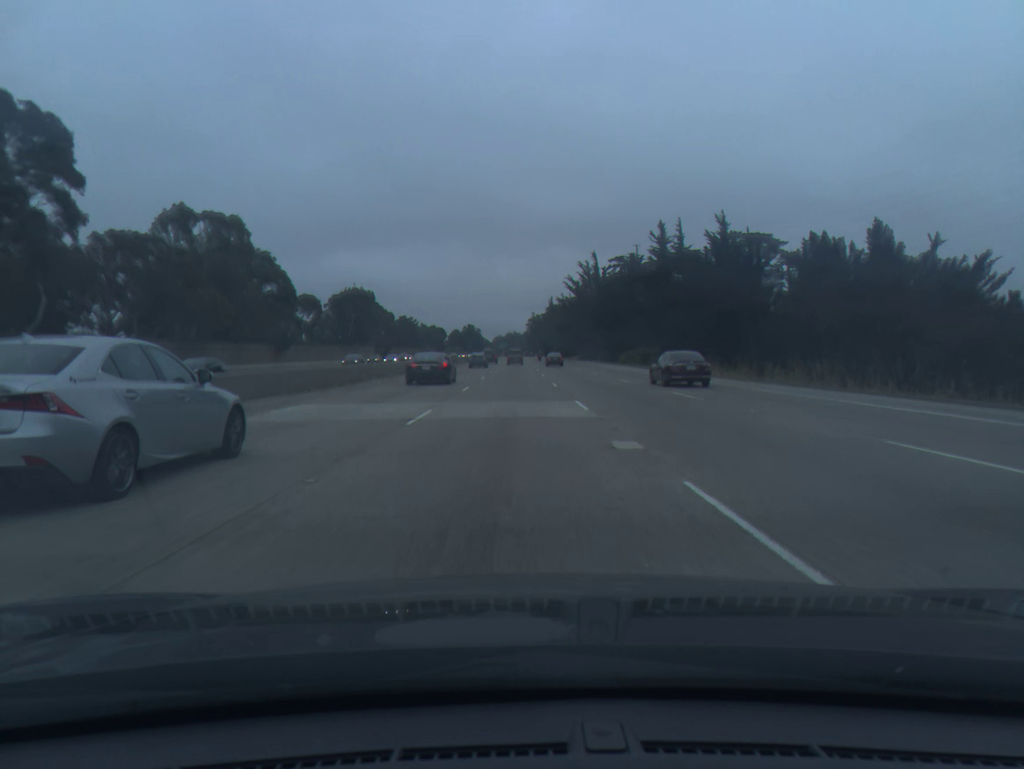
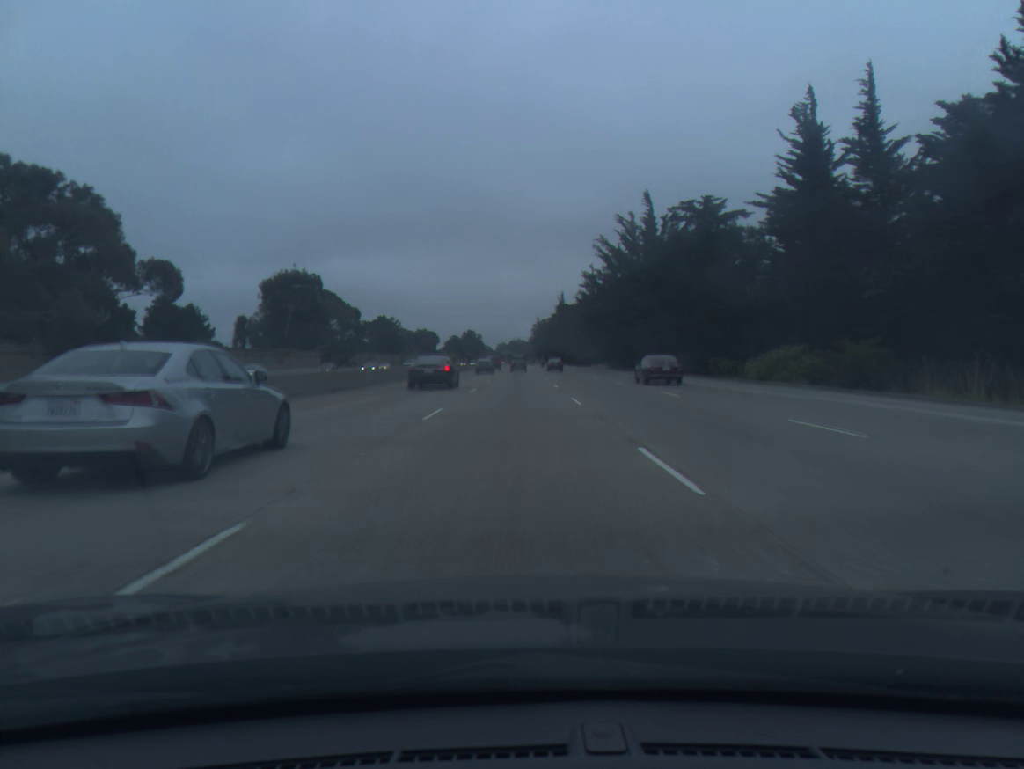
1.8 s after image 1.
(-0.2, +55.3) m; 0°
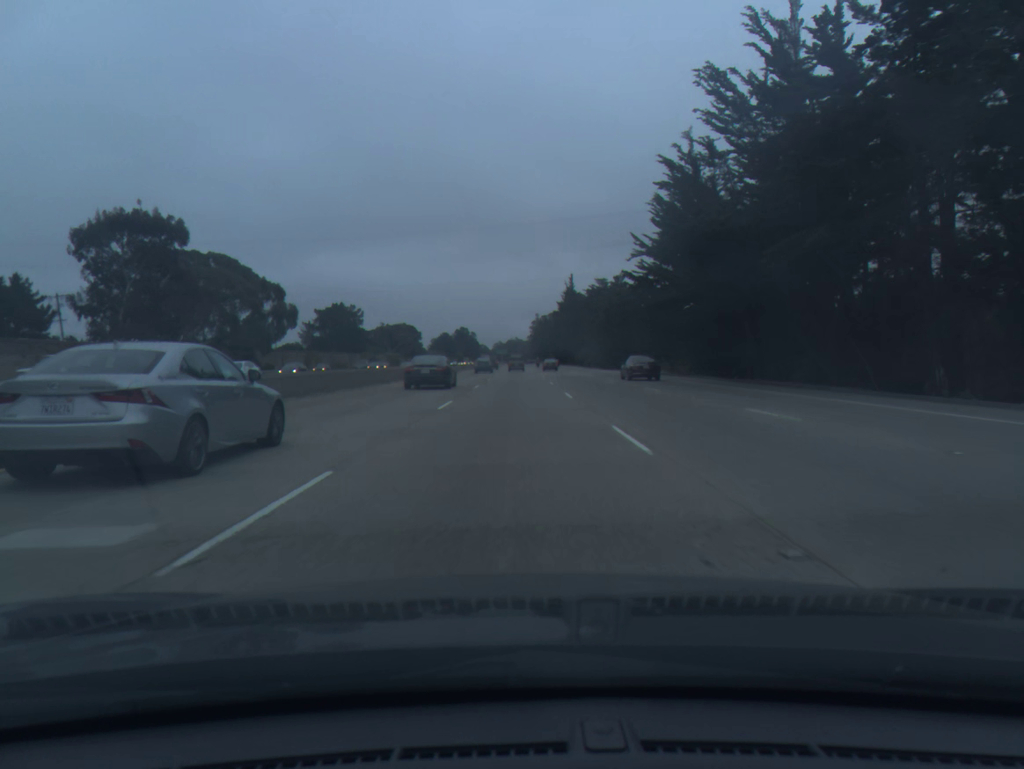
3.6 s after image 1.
(0.0, +55.4) m; 0°
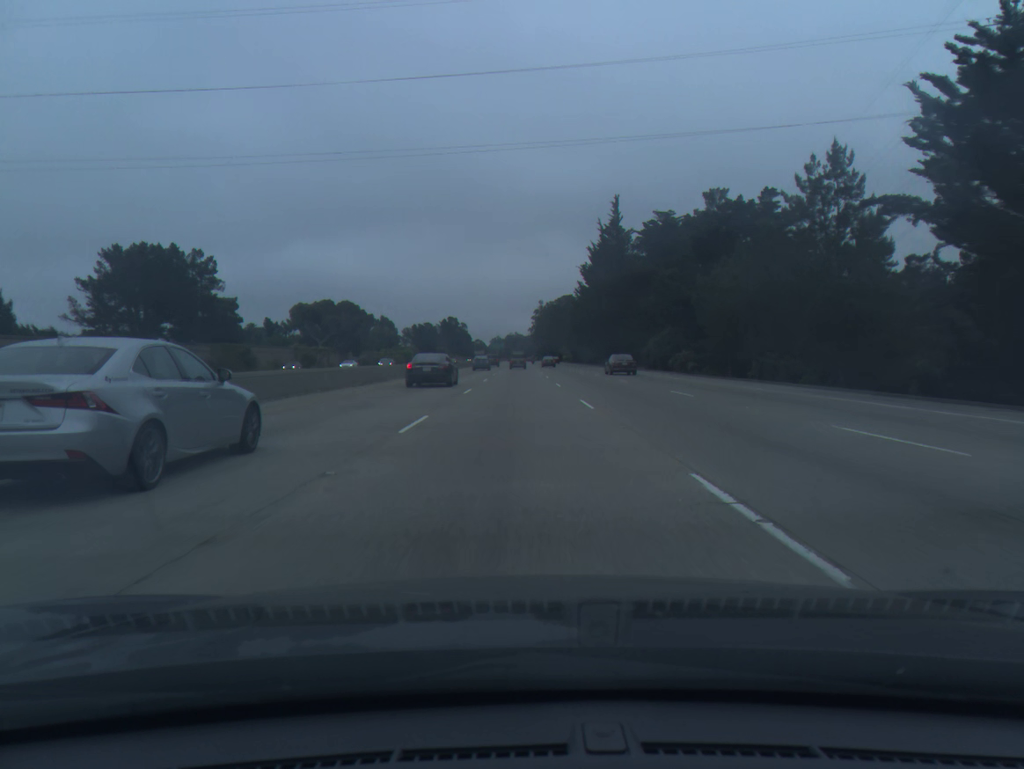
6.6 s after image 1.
(0.0, +93.0) m; 0°
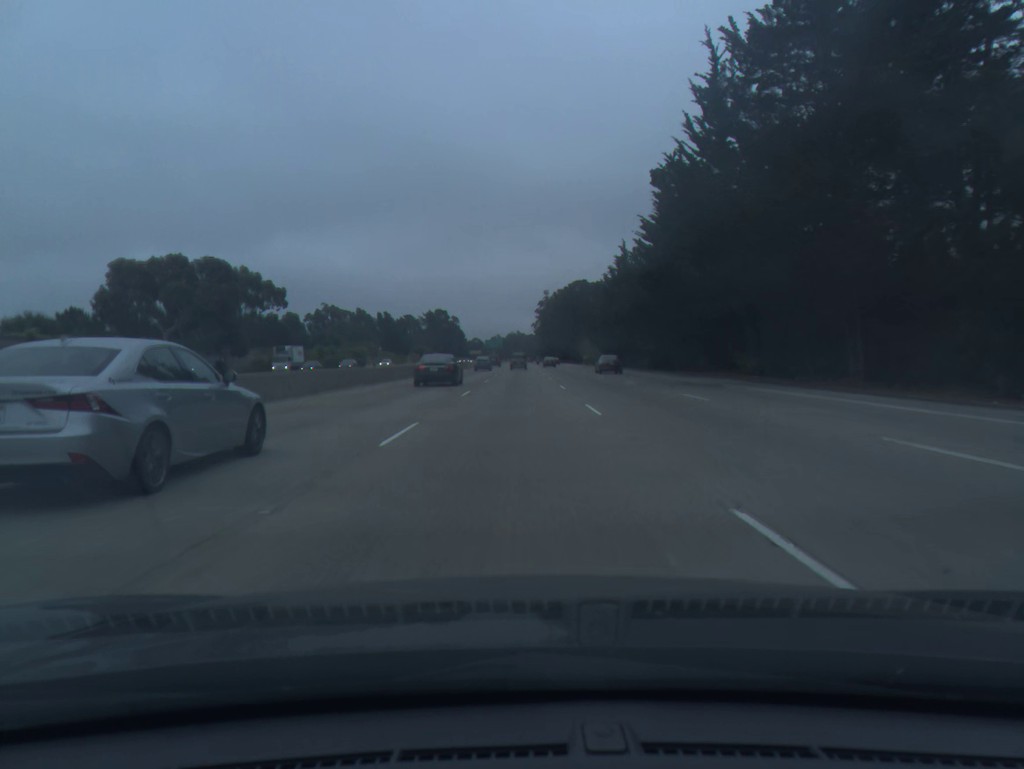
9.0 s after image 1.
(0.0, +74.6) m; 0°
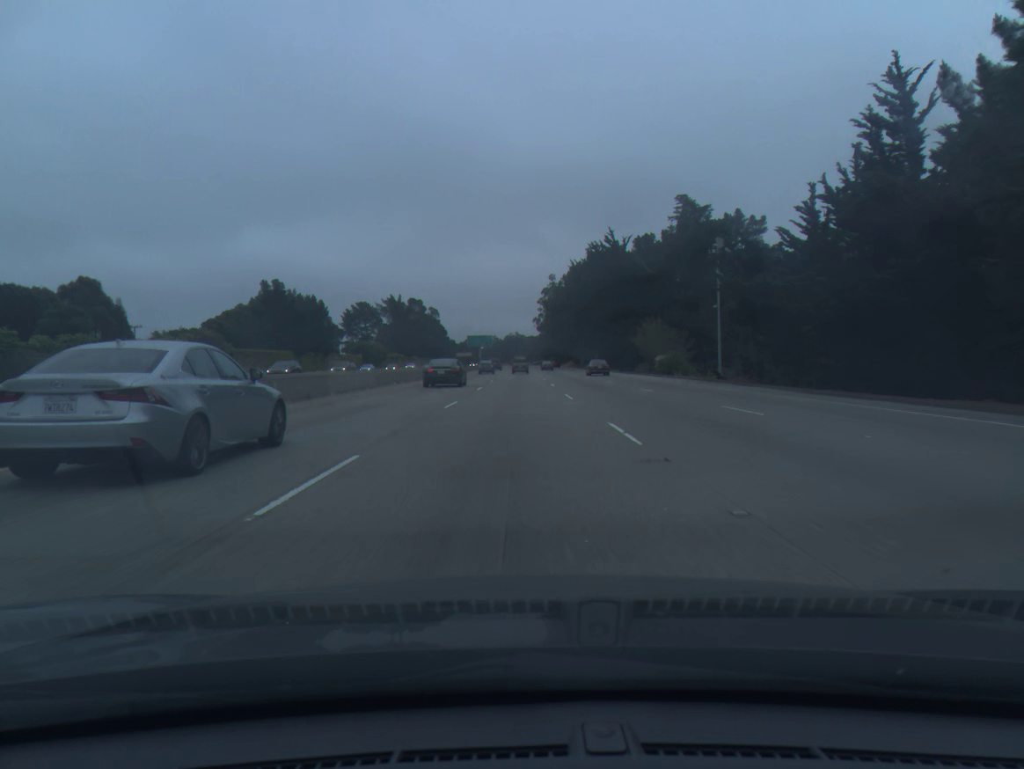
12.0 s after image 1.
(+0.2, +93.2) m; 0°
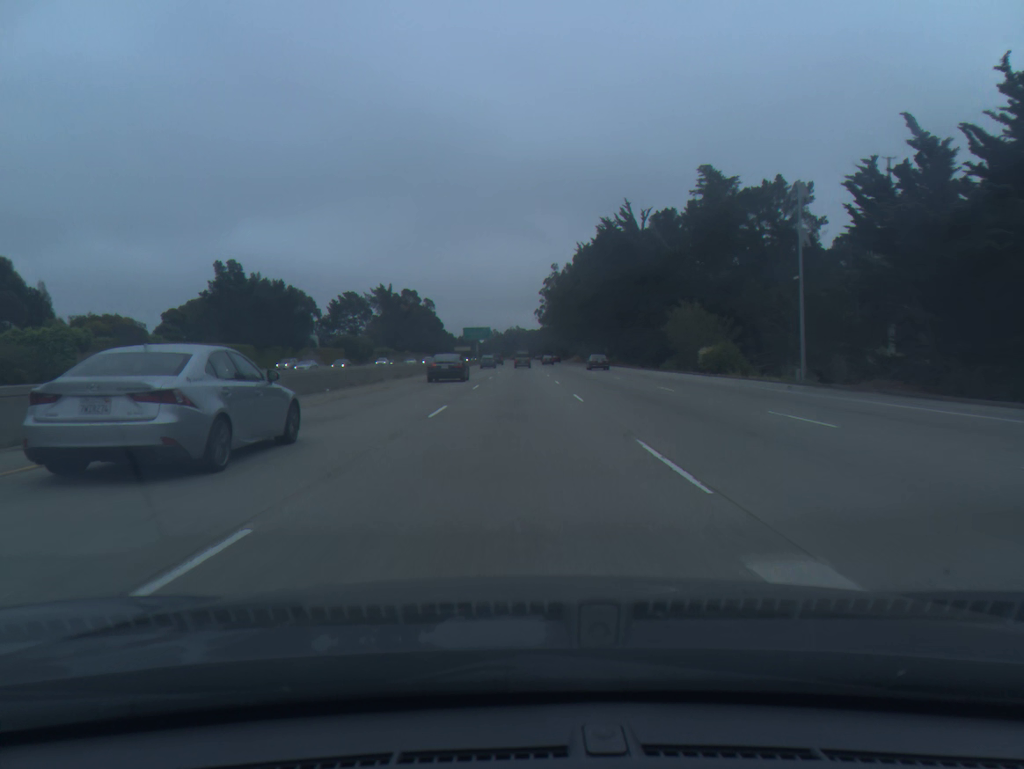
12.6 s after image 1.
(0.0, +18.6) m; 0°
